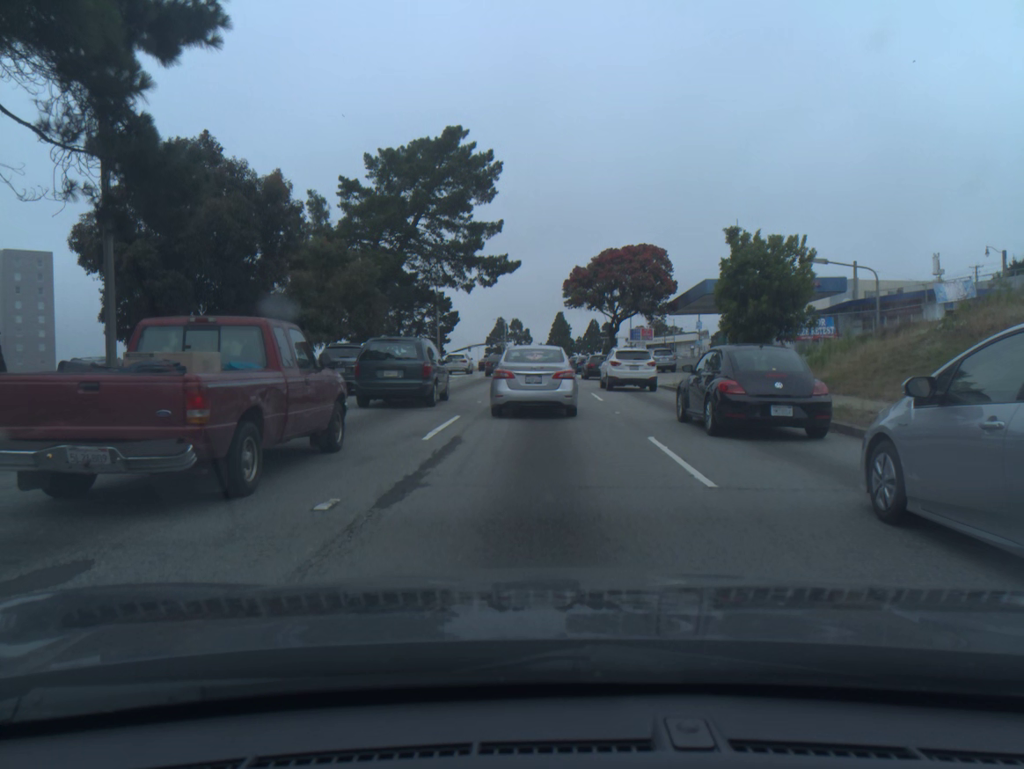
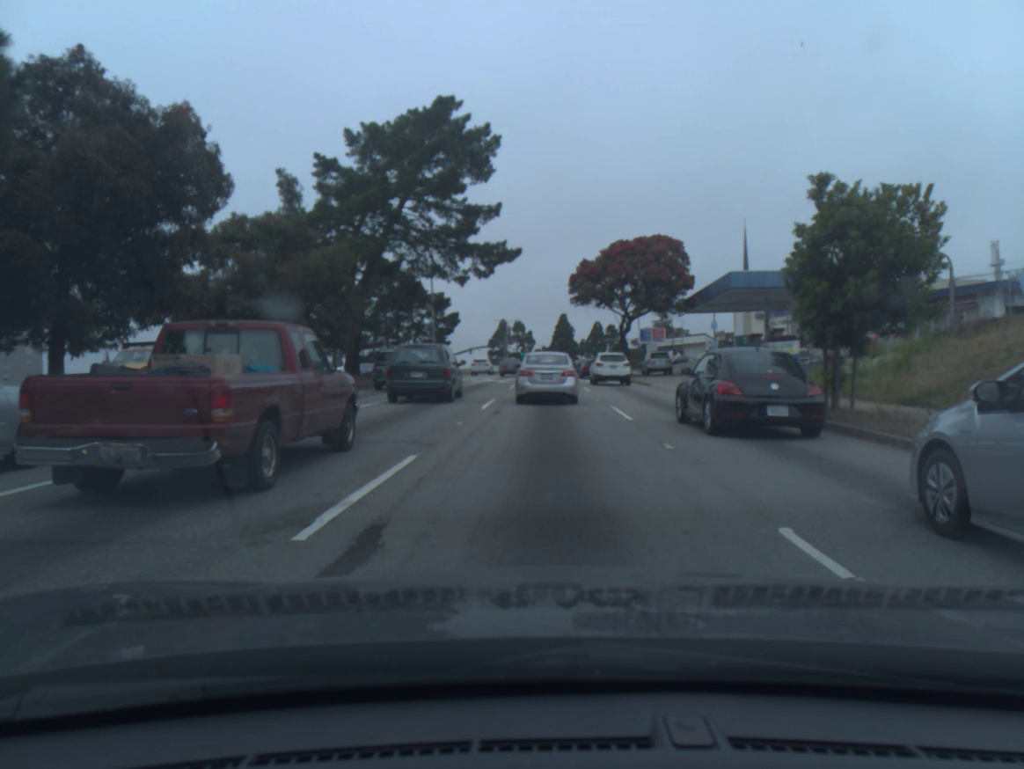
(-0.1, +6.1) m; -2°
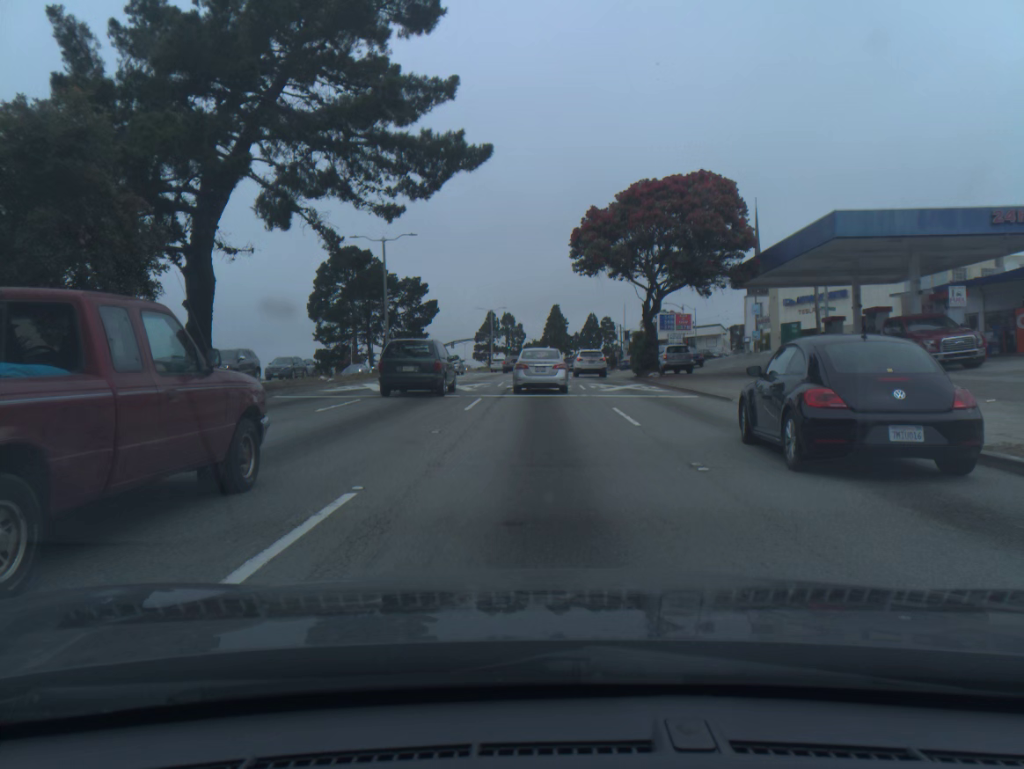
(-0.1, +17.0) m; -1°
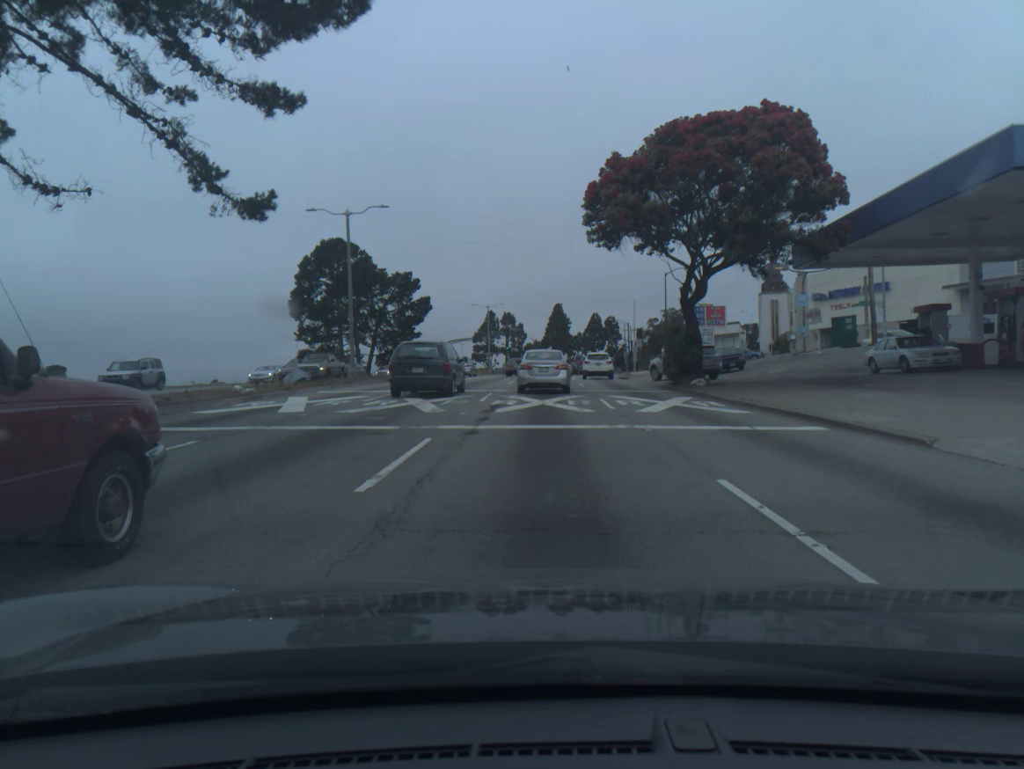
(0.0, +10.4) m; 0°
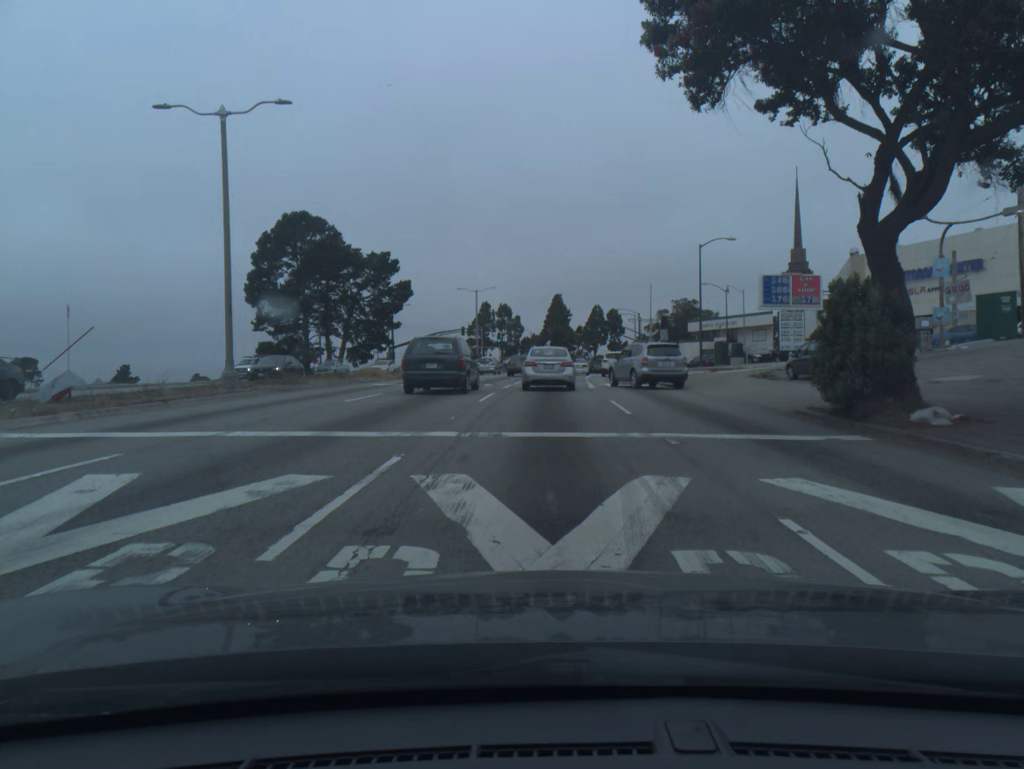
(0.0, +16.9) m; 0°
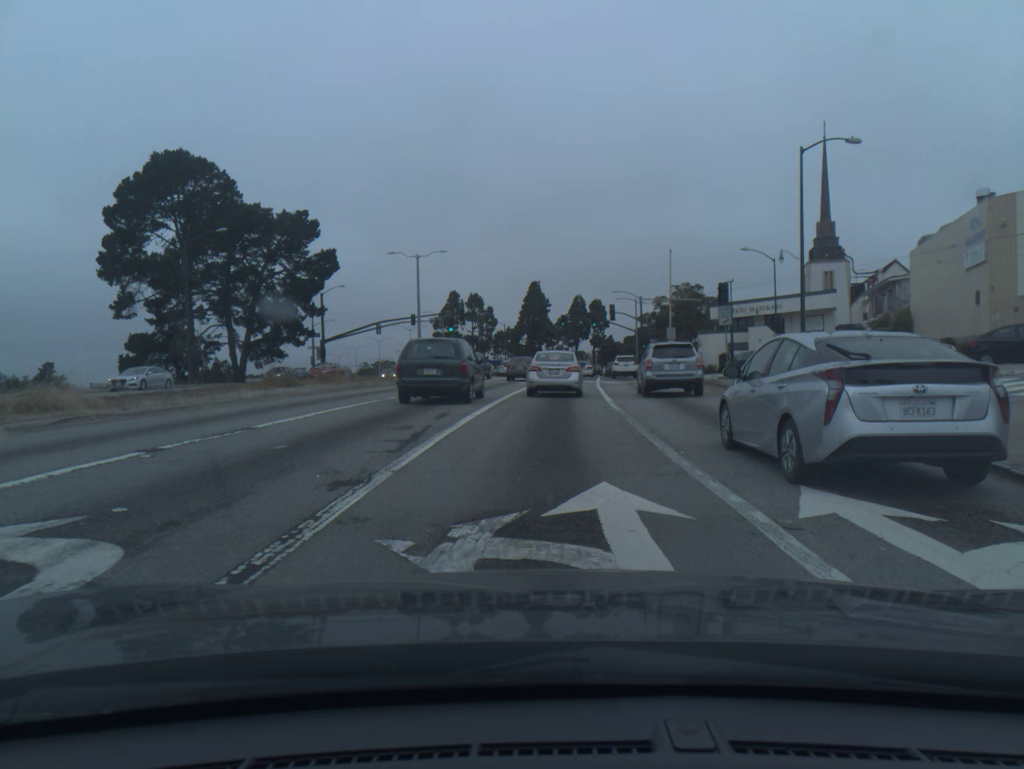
(+0.3, +27.7) m; +1°
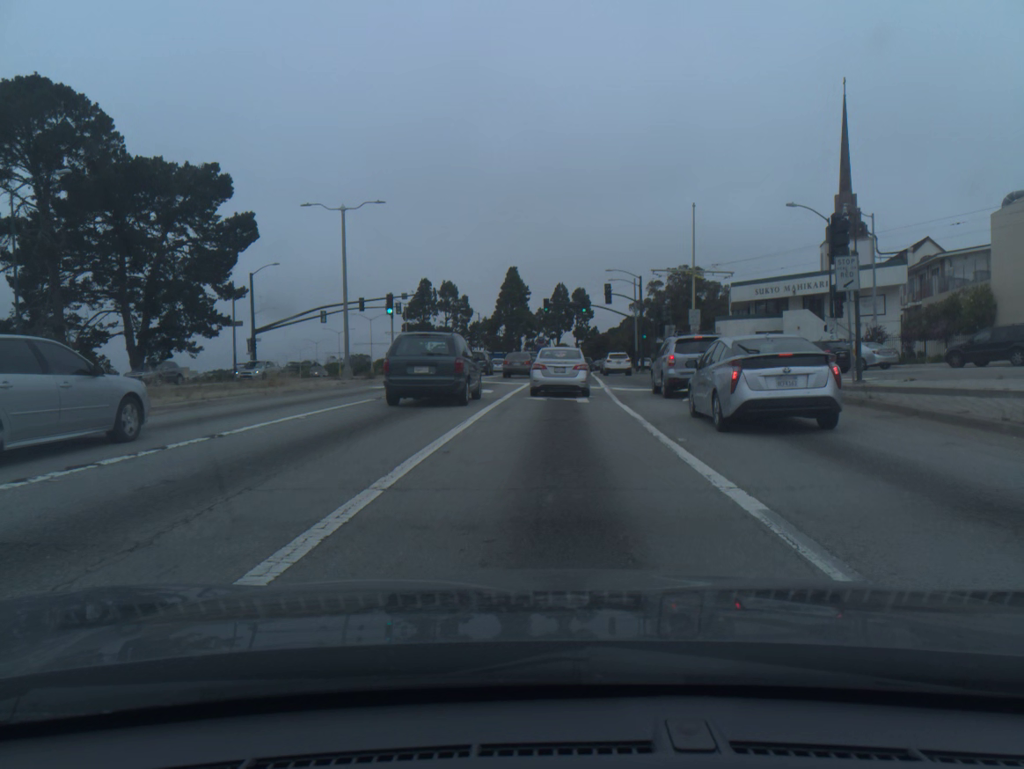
(+0.2, +16.7) m; +1°
